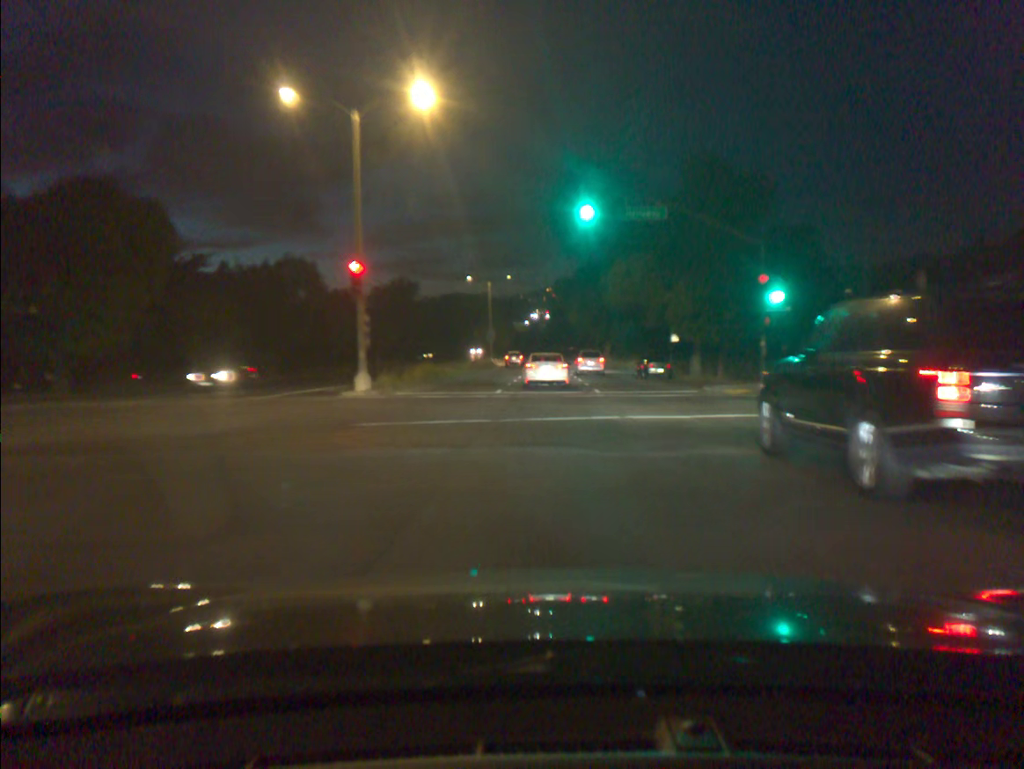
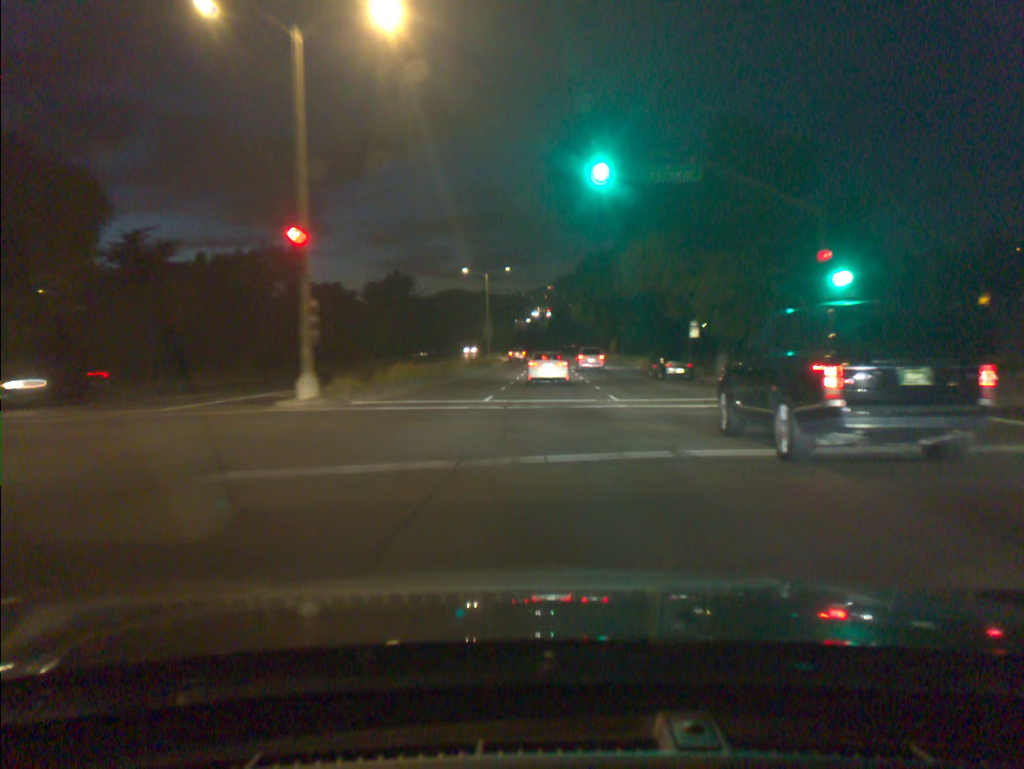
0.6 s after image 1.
(0.0, +6.3) m; 0°
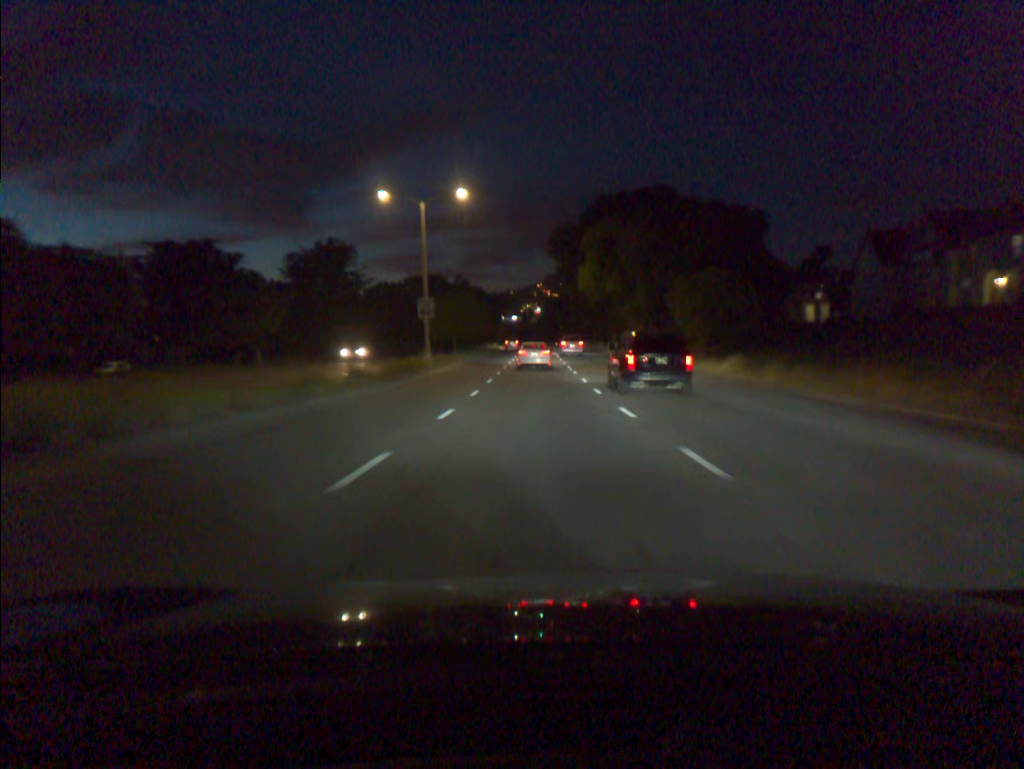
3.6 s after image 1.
(+0.3, +36.5) m; +1°
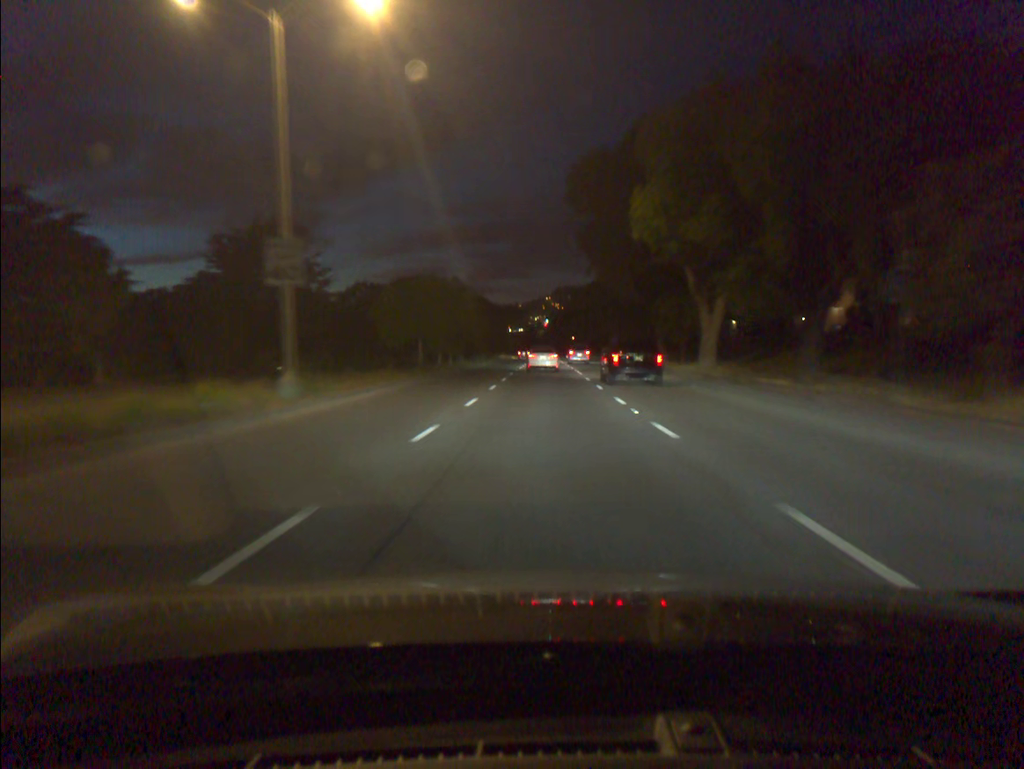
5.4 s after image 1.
(-0.1, +25.5) m; 0°
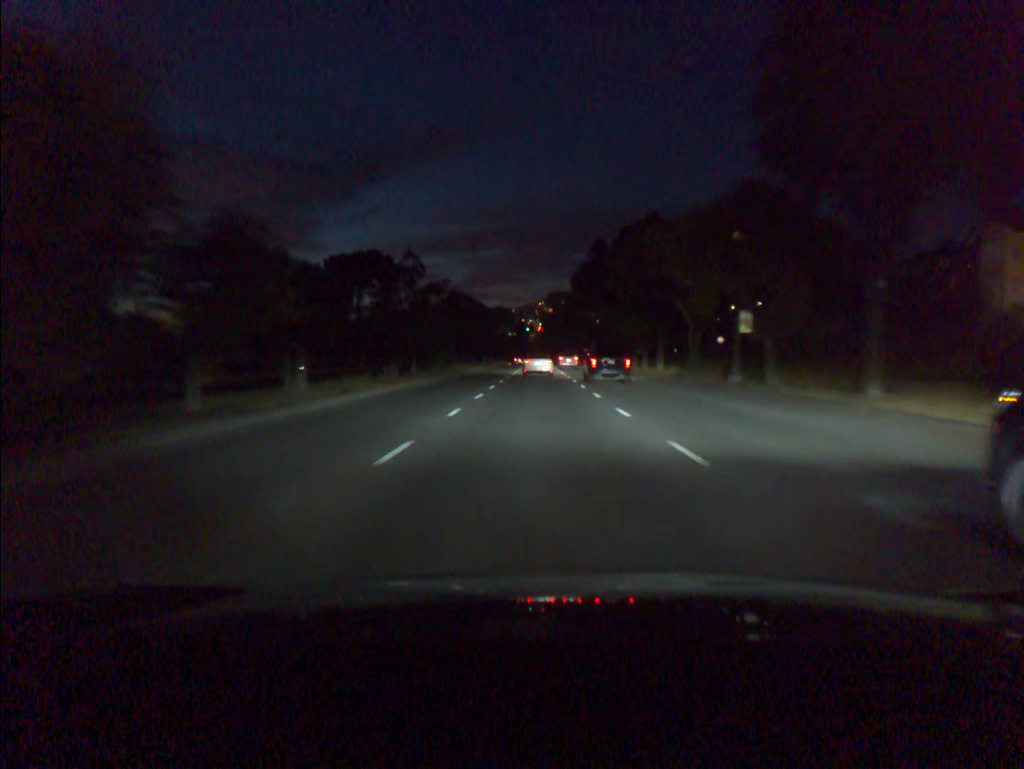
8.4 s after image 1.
(+0.2, +46.0) m; 0°
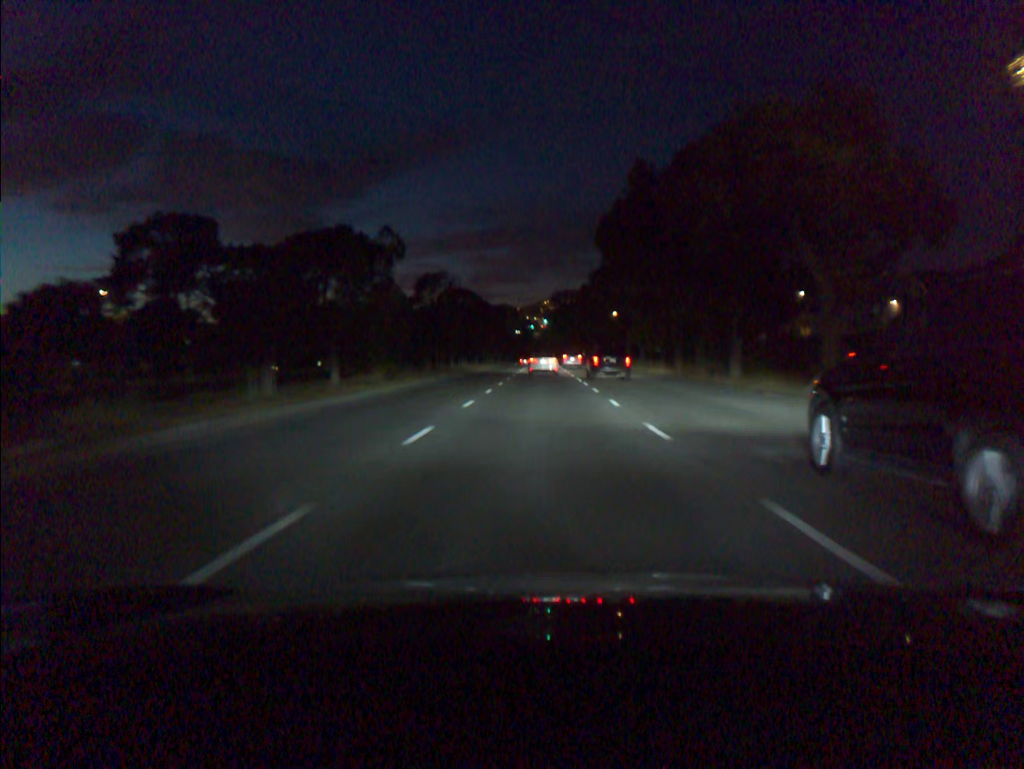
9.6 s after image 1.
(-0.1, +19.4) m; 0°
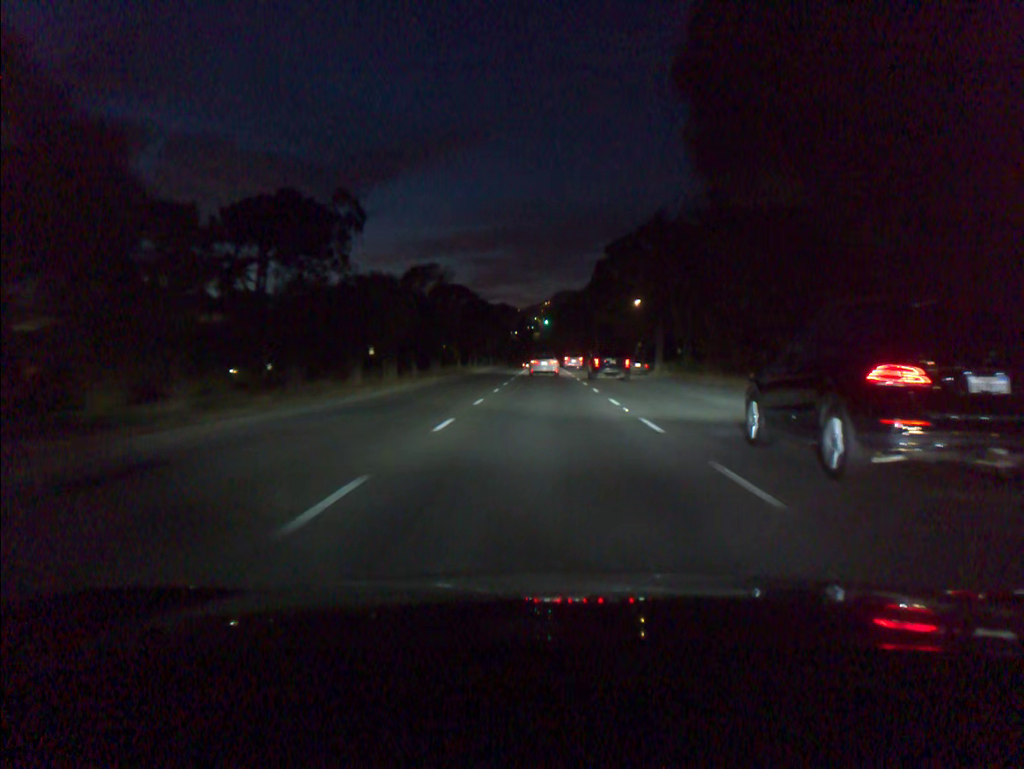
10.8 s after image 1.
(0.0, +19.9) m; 0°
